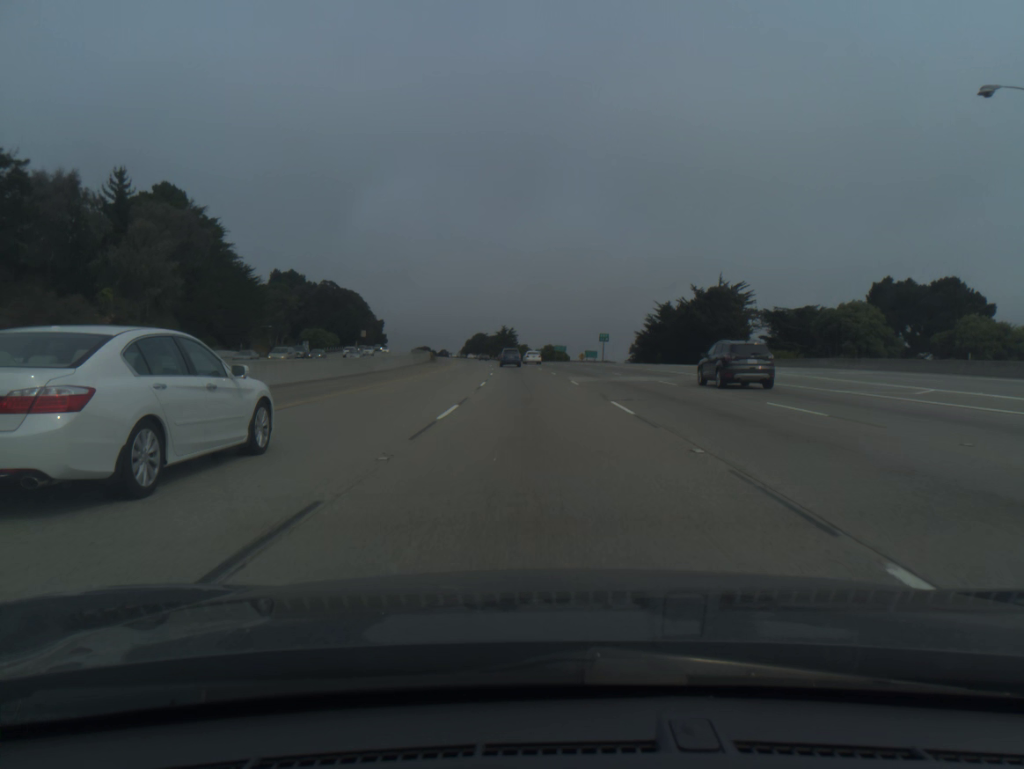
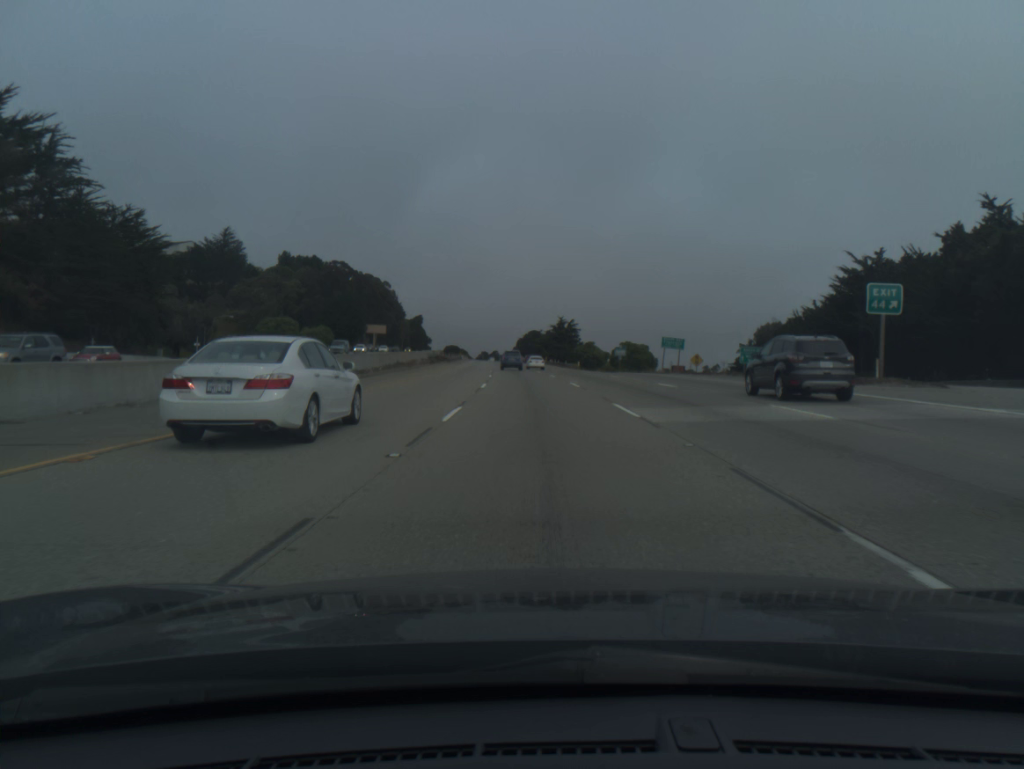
(-2.9, +72.8) m; -4°
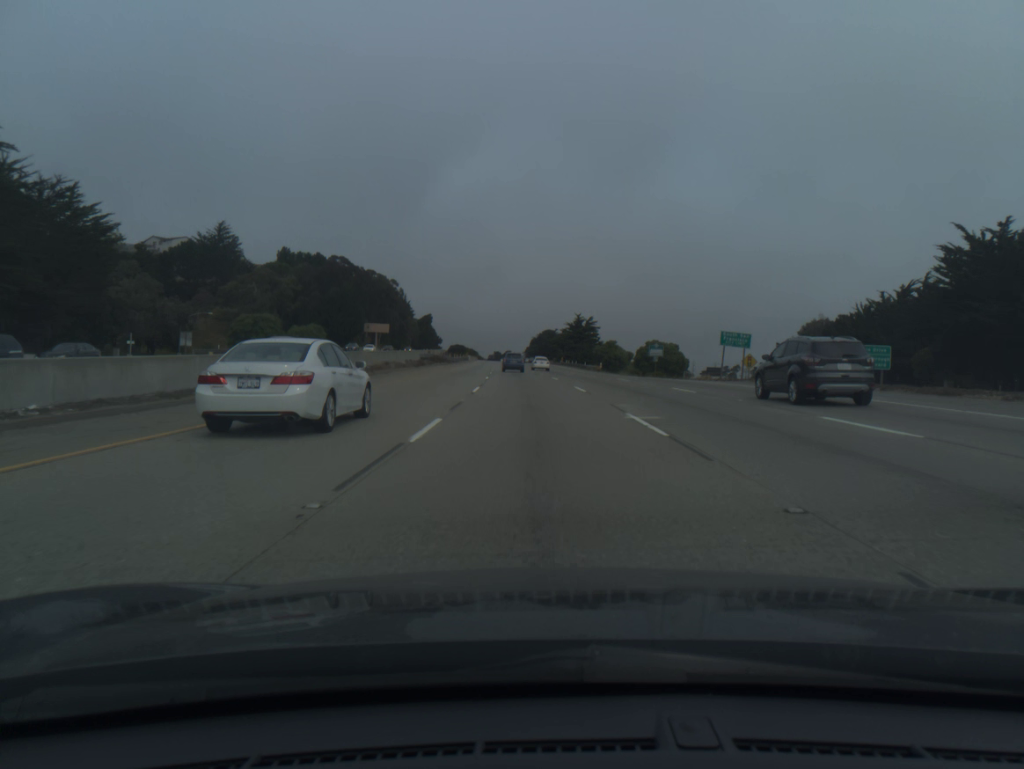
(-0.2, +18.1) m; -1°
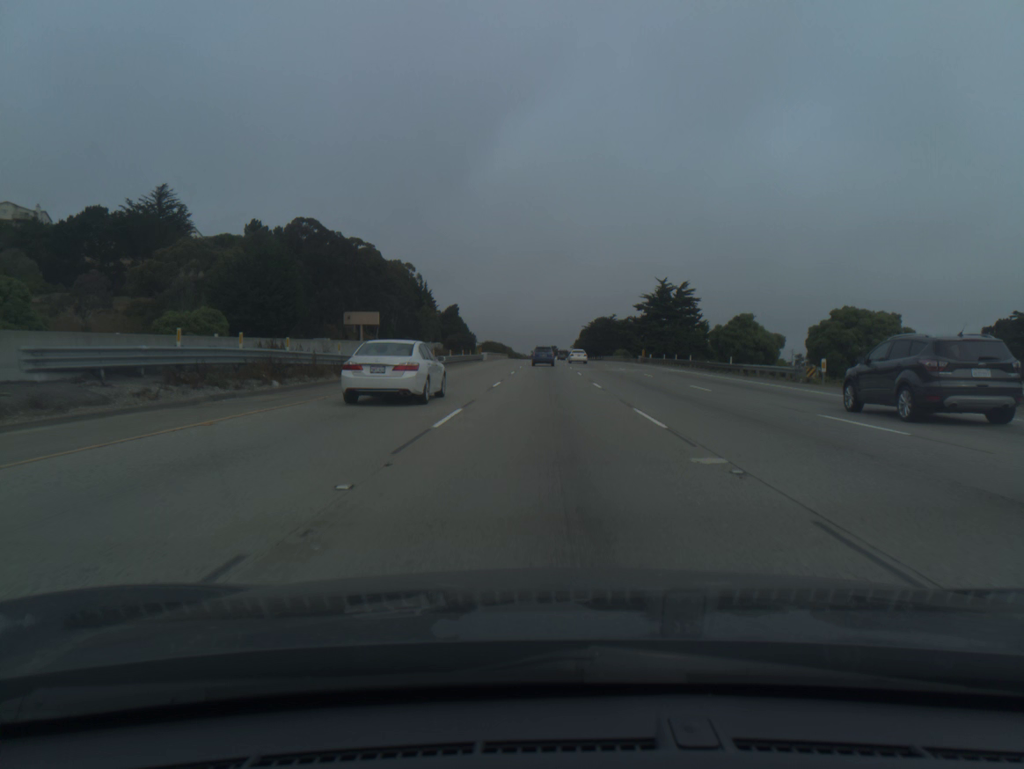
(-2.6, +71.9) m; -3°
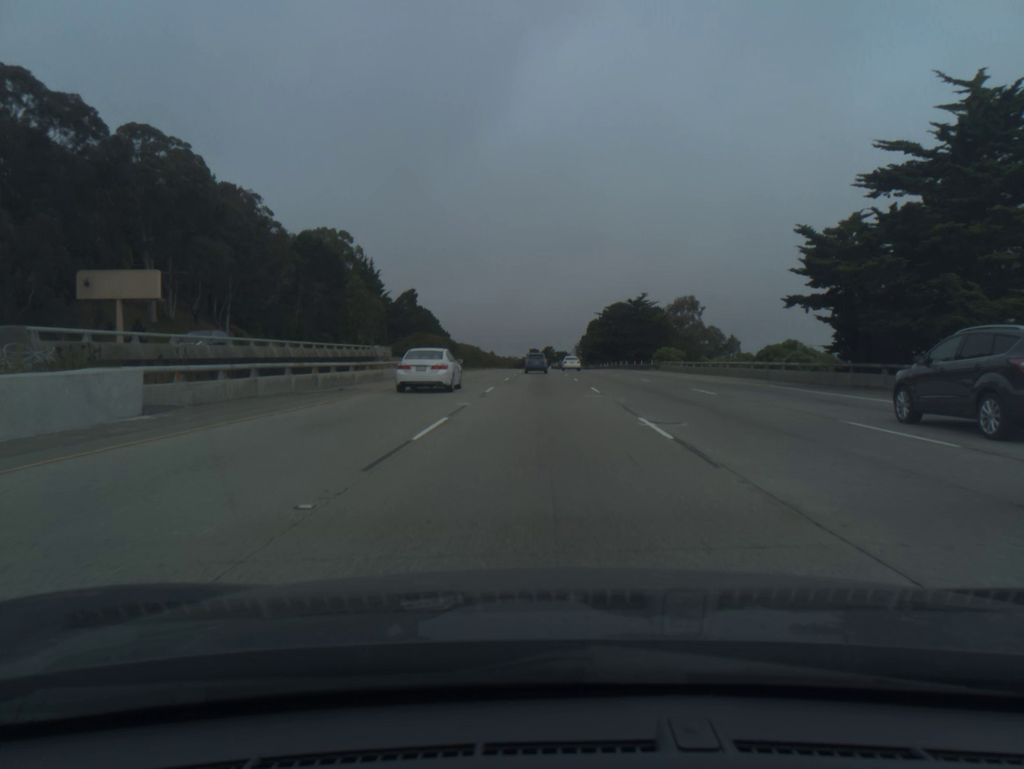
(+0.6, +88.9) m; 0°
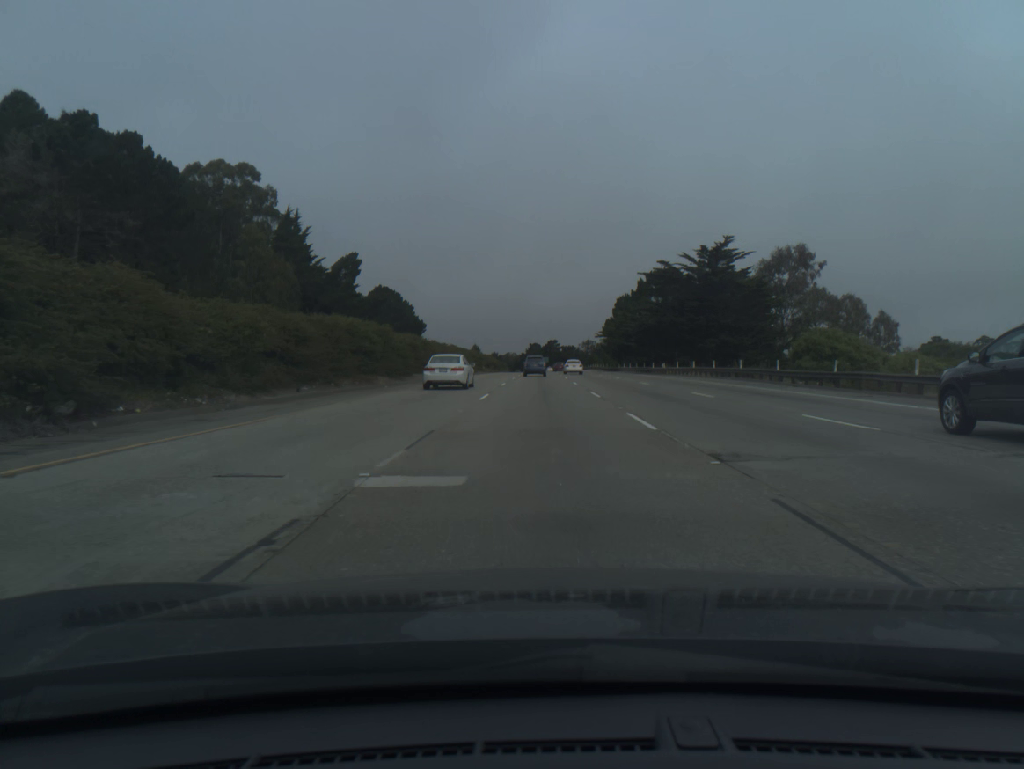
(0.0, +70.7) m; 0°
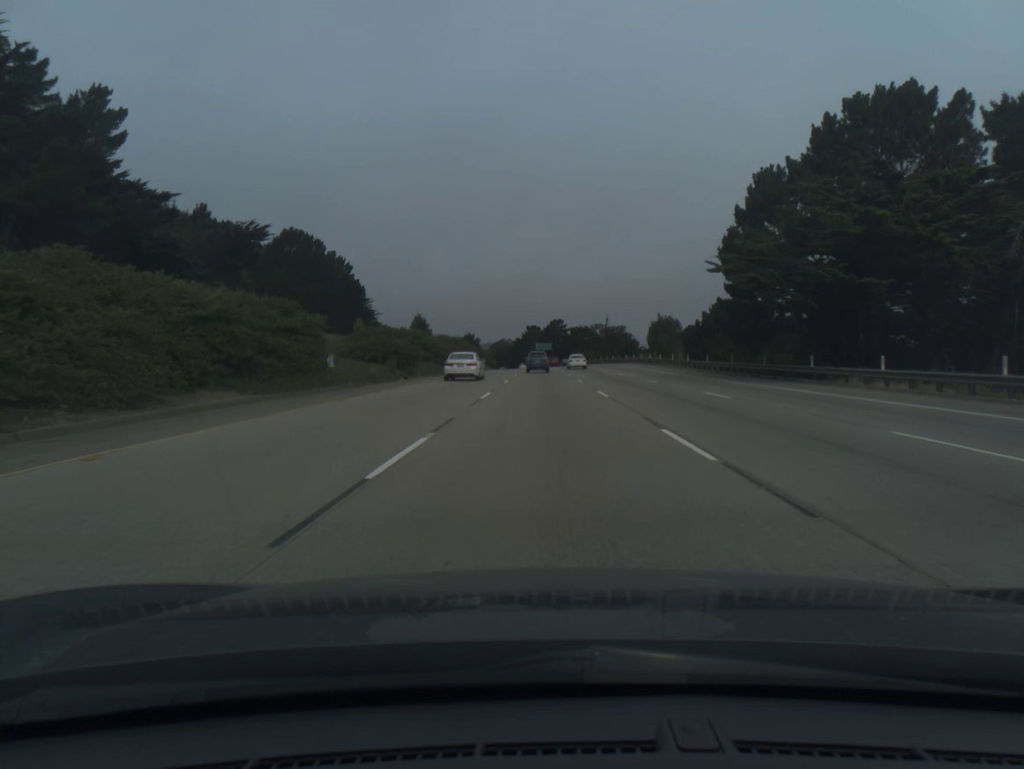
(-0.2, +88.9) m; 0°
